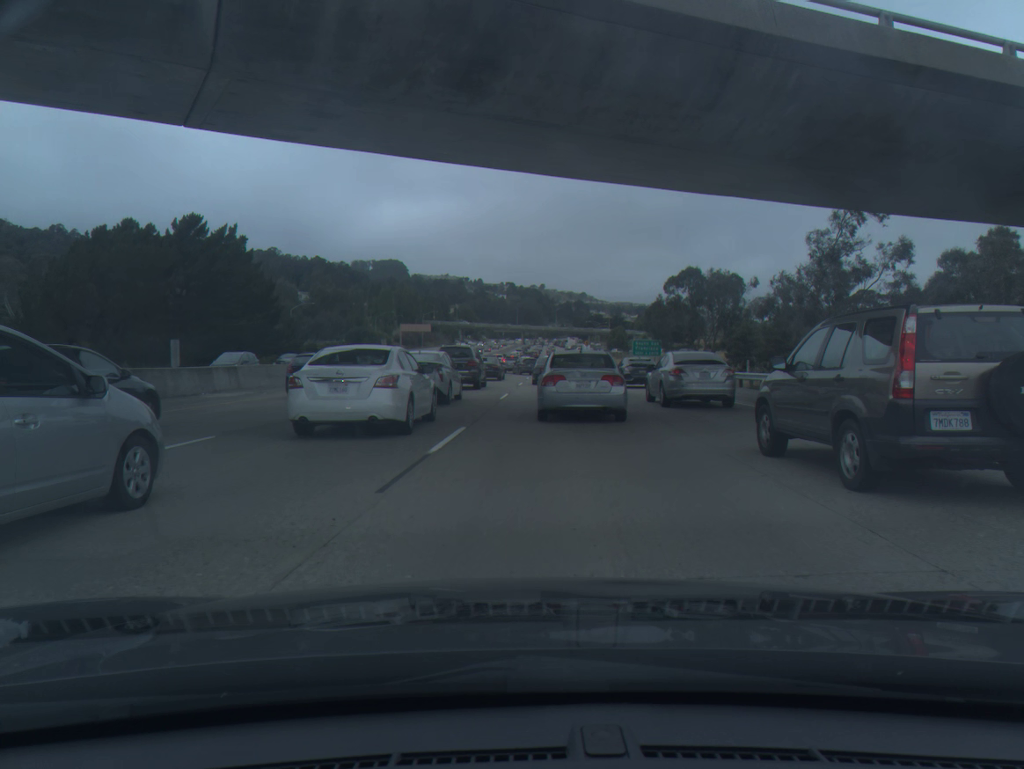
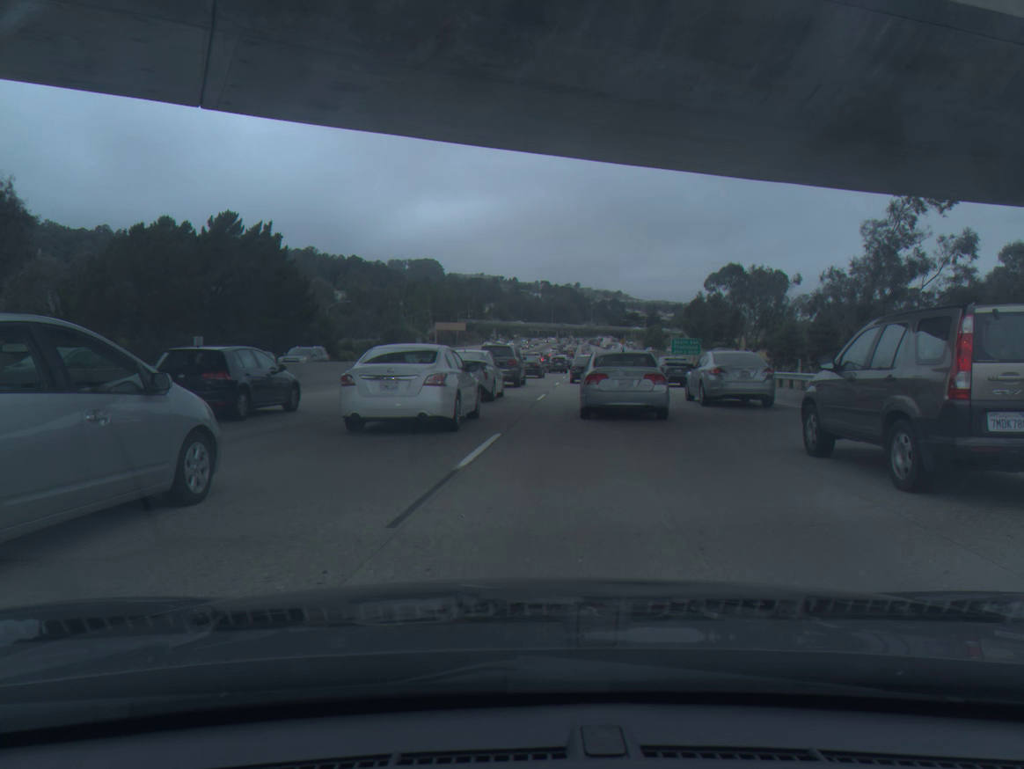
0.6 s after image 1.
(-0.1, +1.6) m; -4°
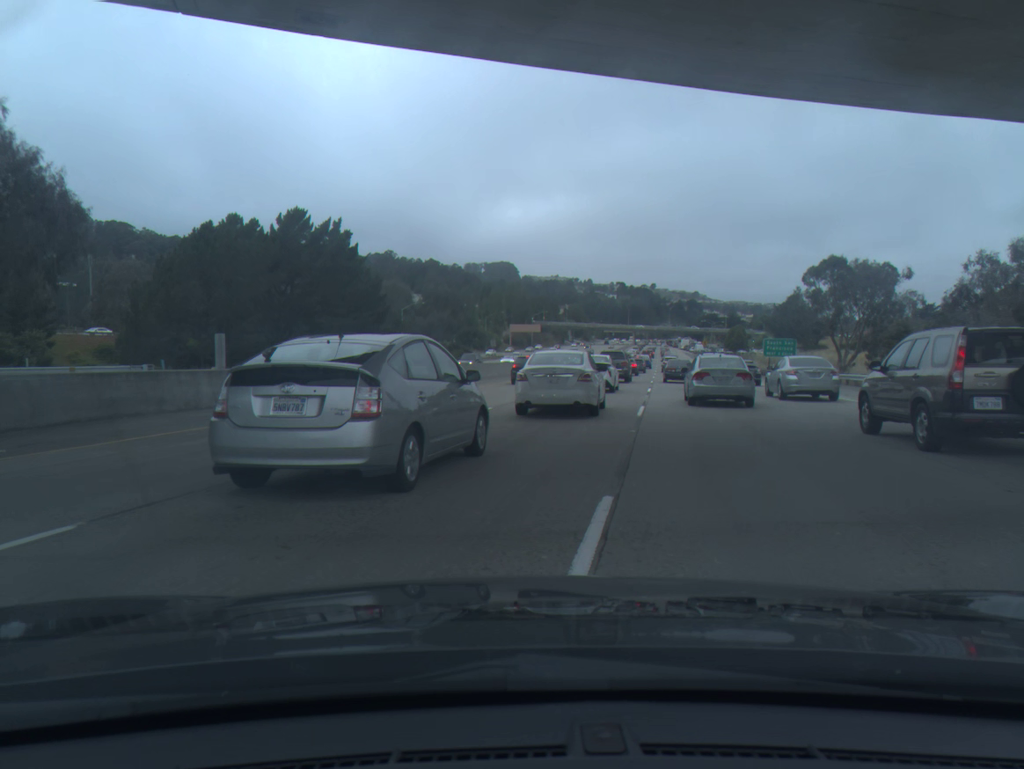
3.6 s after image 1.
(-0.1, +5.8) m; -3°
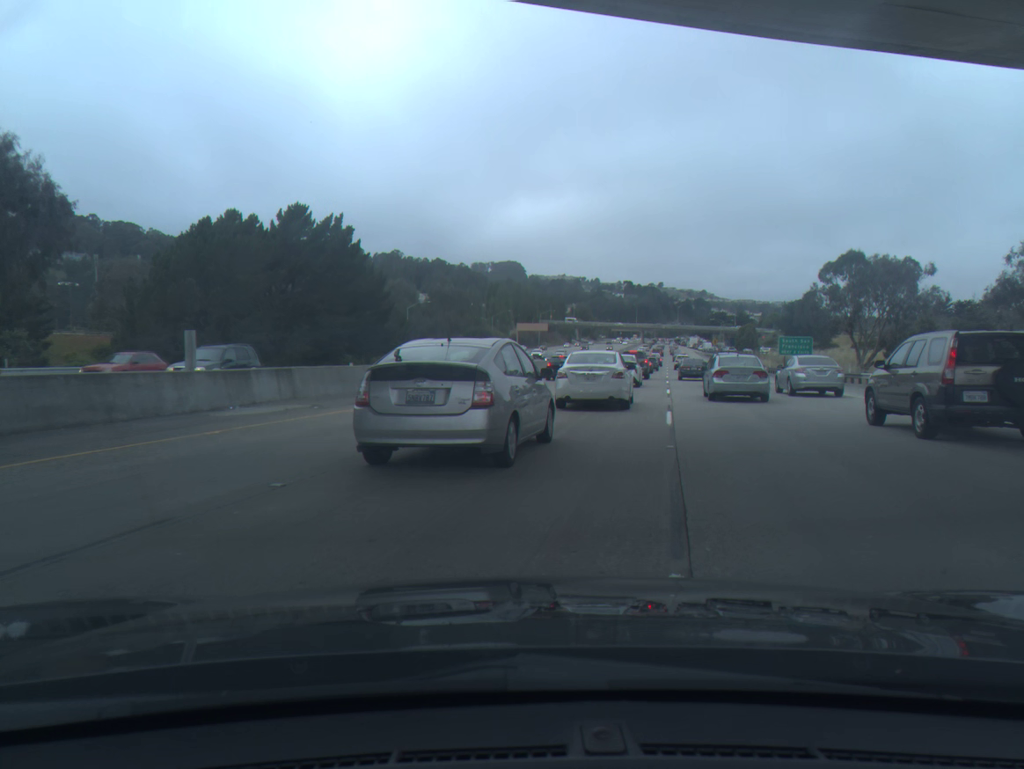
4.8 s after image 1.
(0.0, +2.5) m; +1°
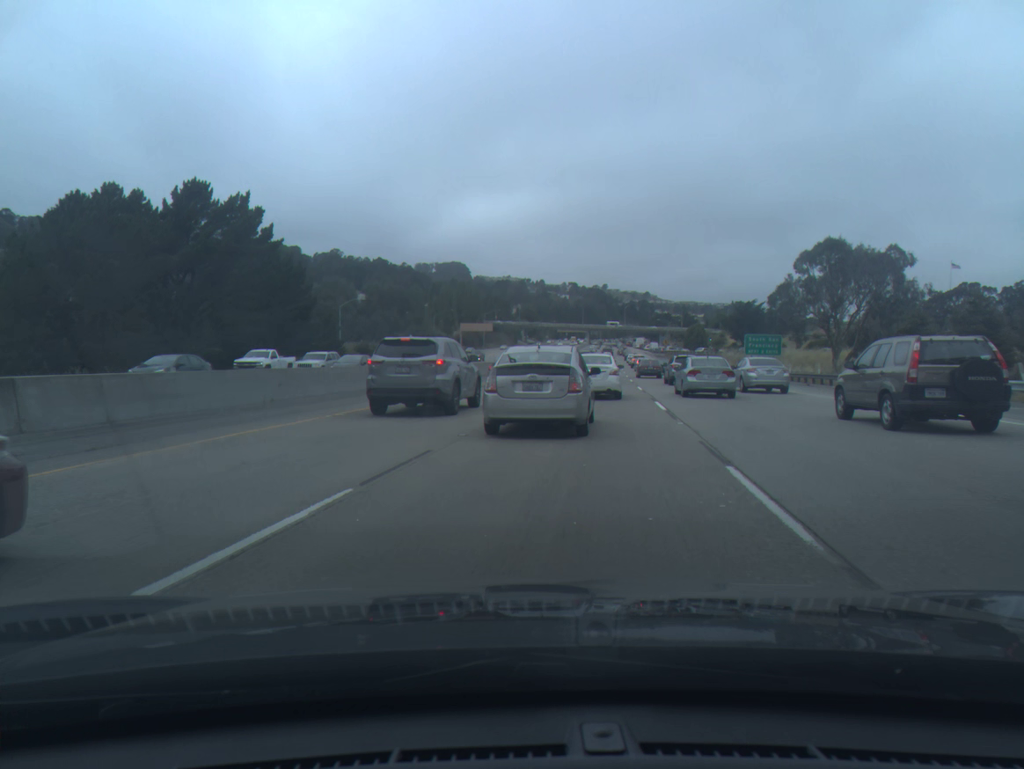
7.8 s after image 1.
(+0.4, +9.7) m; +4°
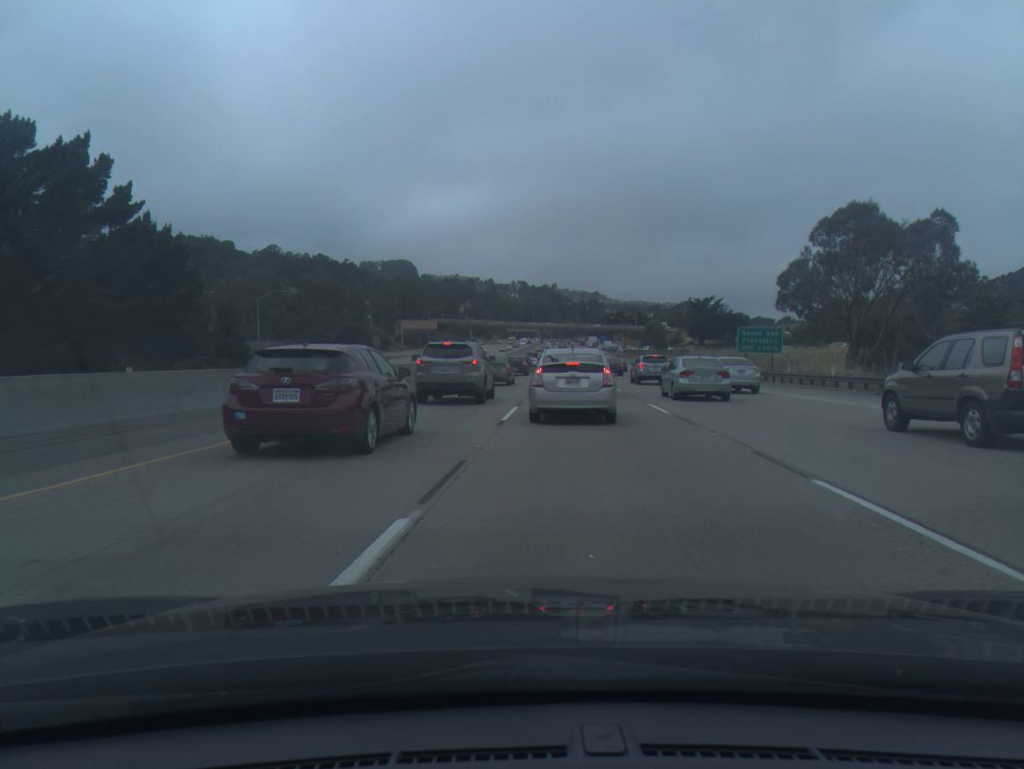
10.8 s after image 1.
(+0.5, +15.7) m; +4°
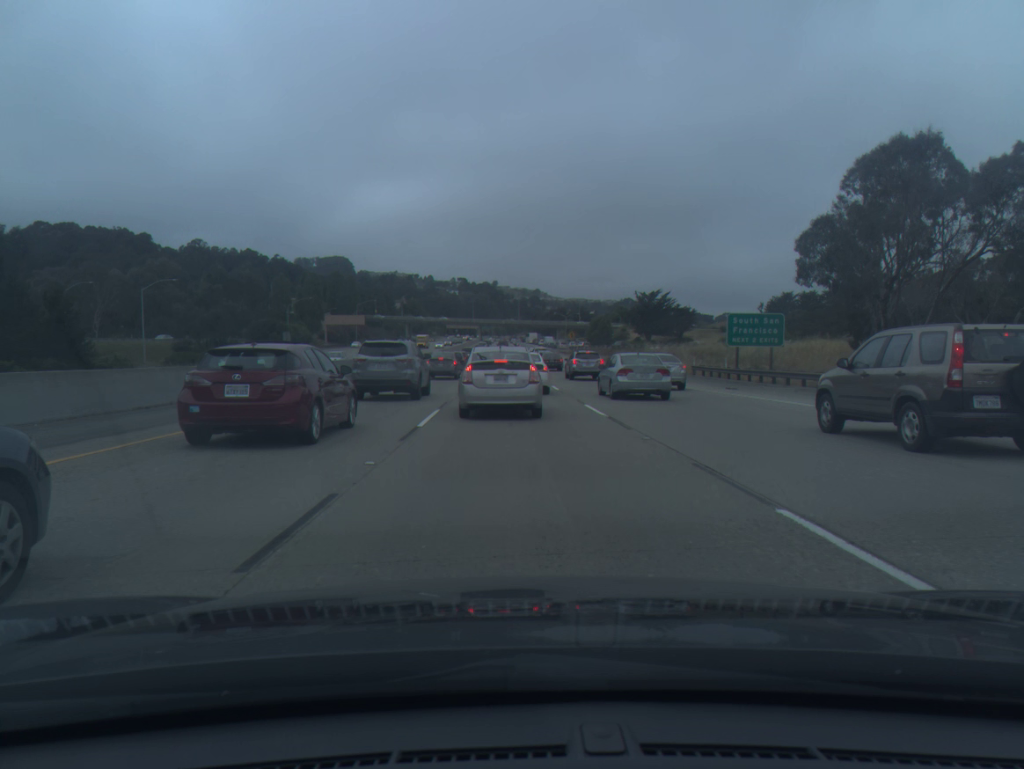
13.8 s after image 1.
(+1.0, +16.3) m; +4°
